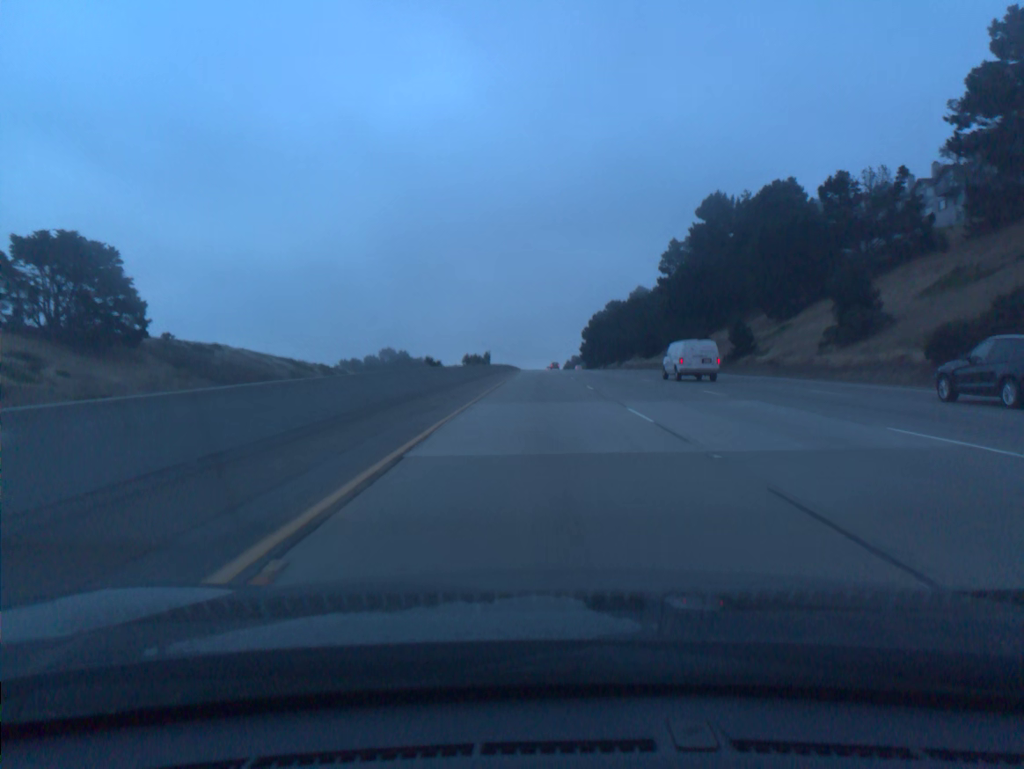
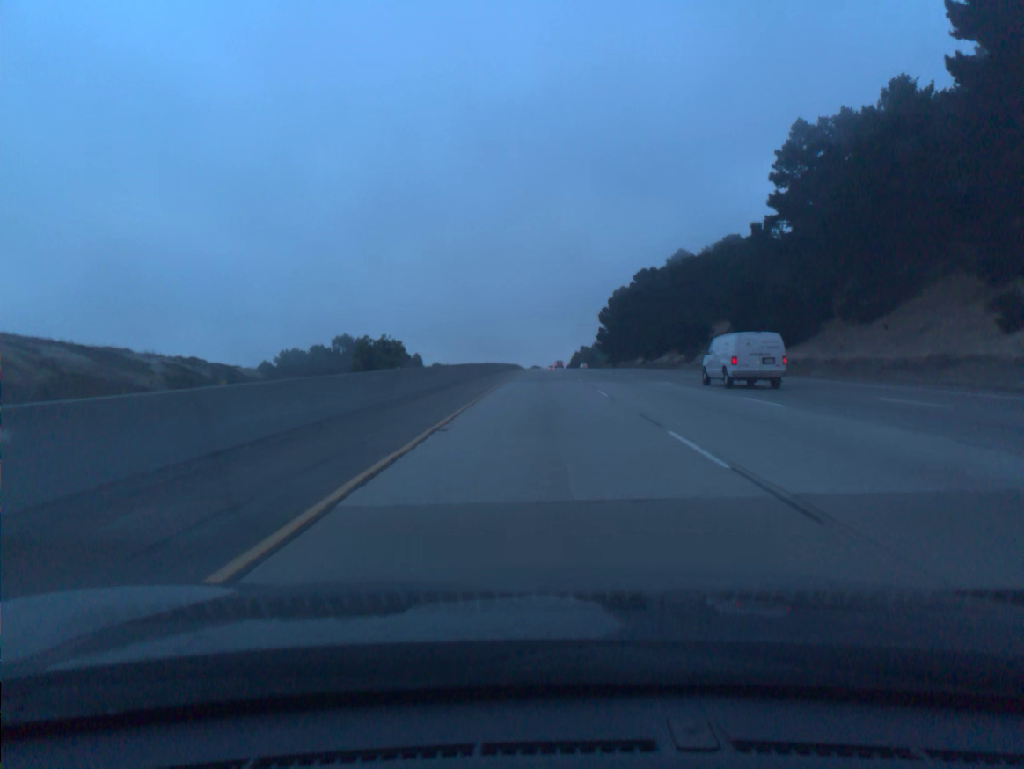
(-0.3, +78.6) m; 0°
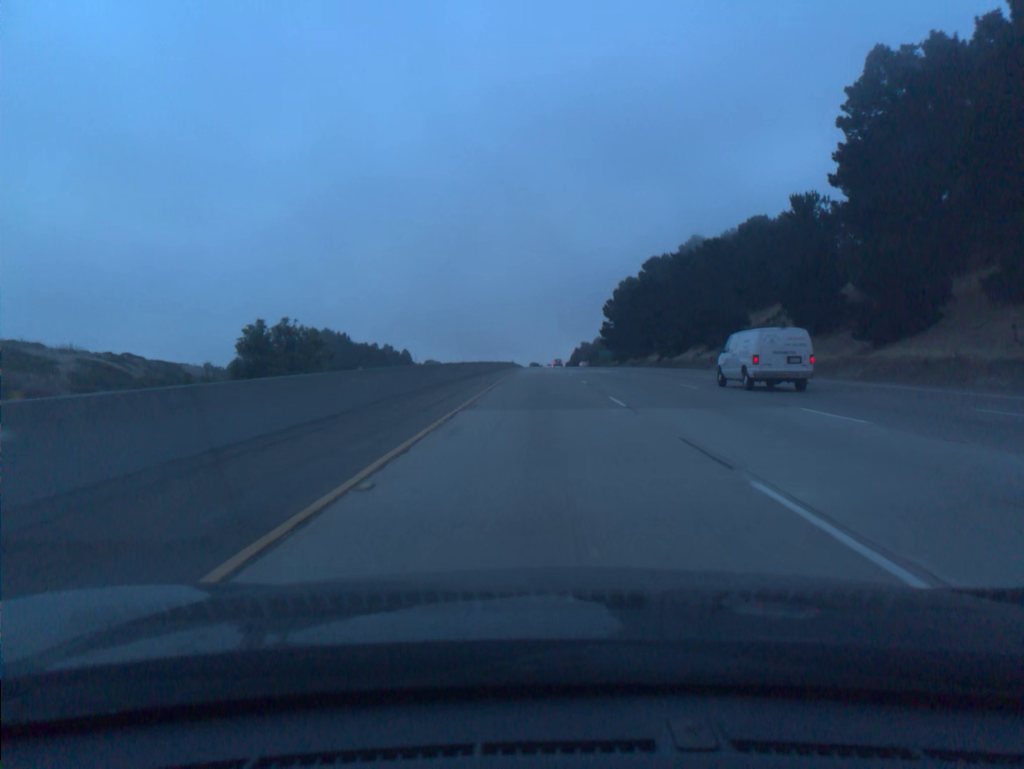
(0.0, +19.7) m; 0°
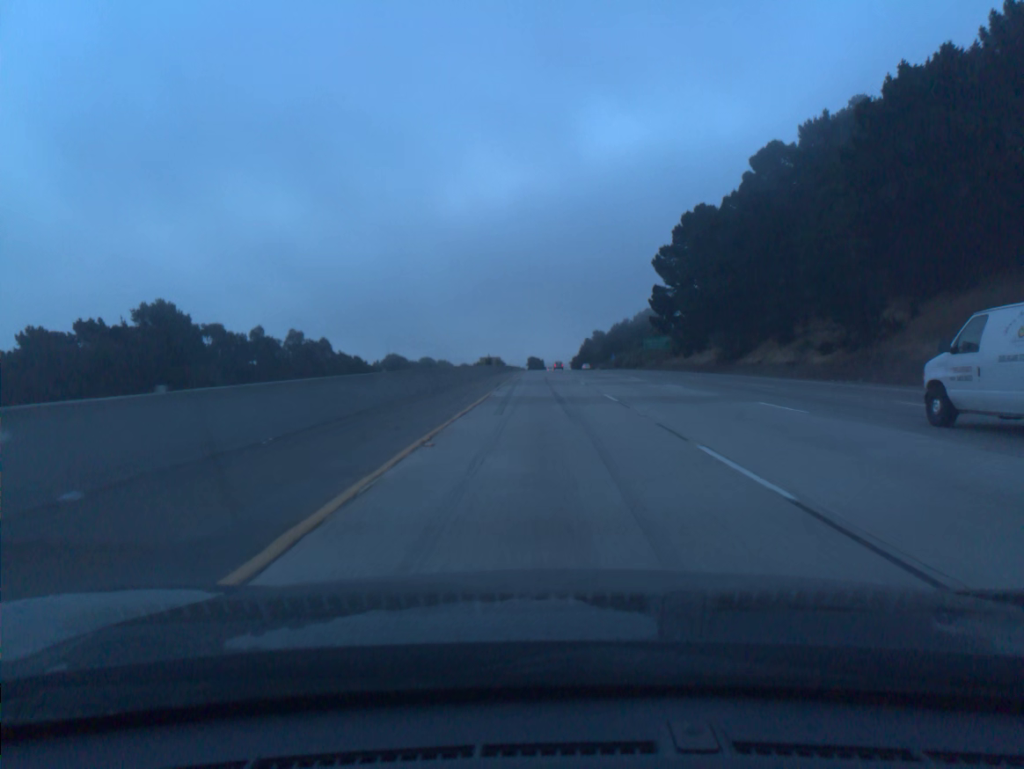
(0.0, +98.9) m; 0°
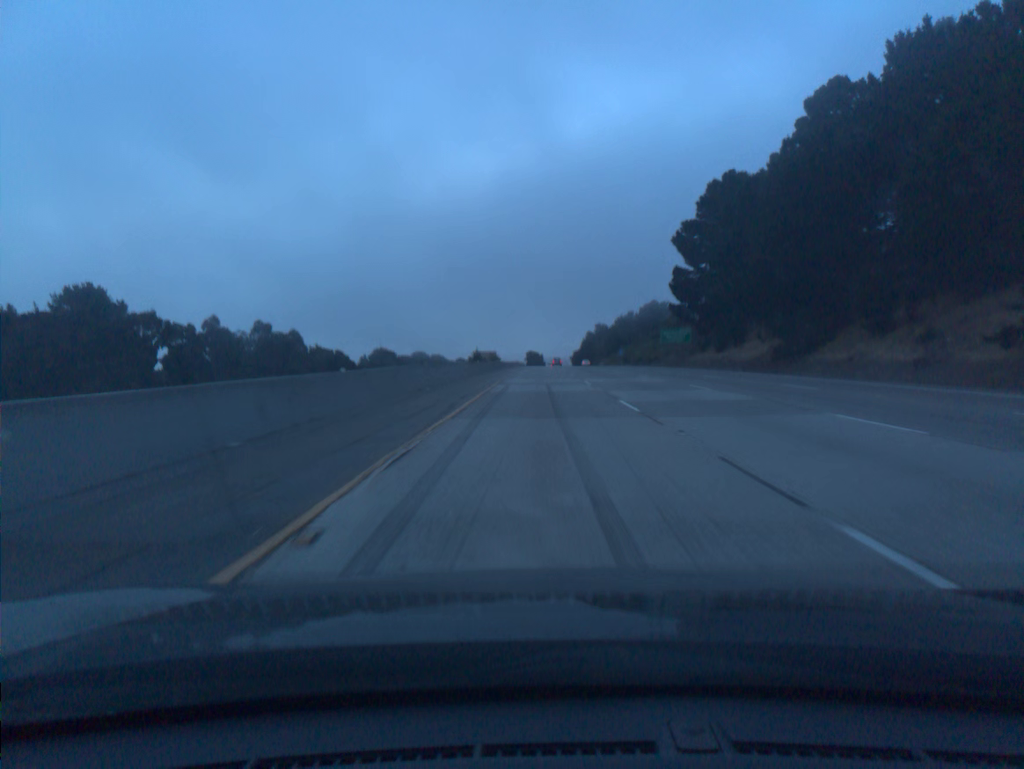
(0.0, +19.9) m; 0°
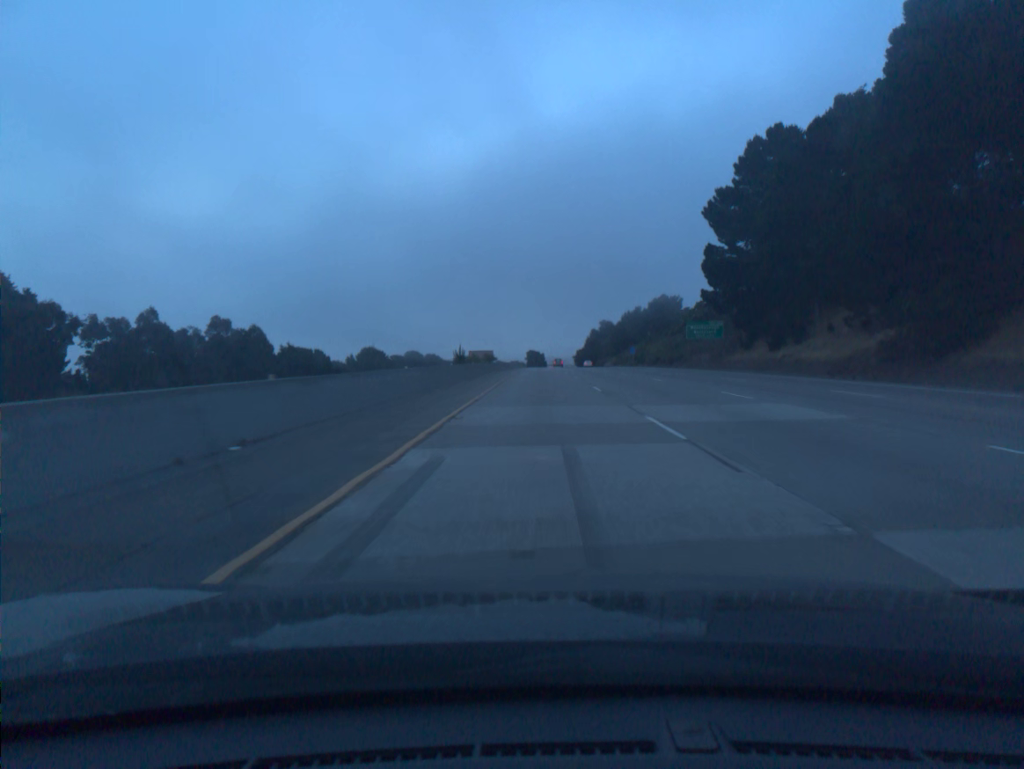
(0.0, +19.8) m; 0°
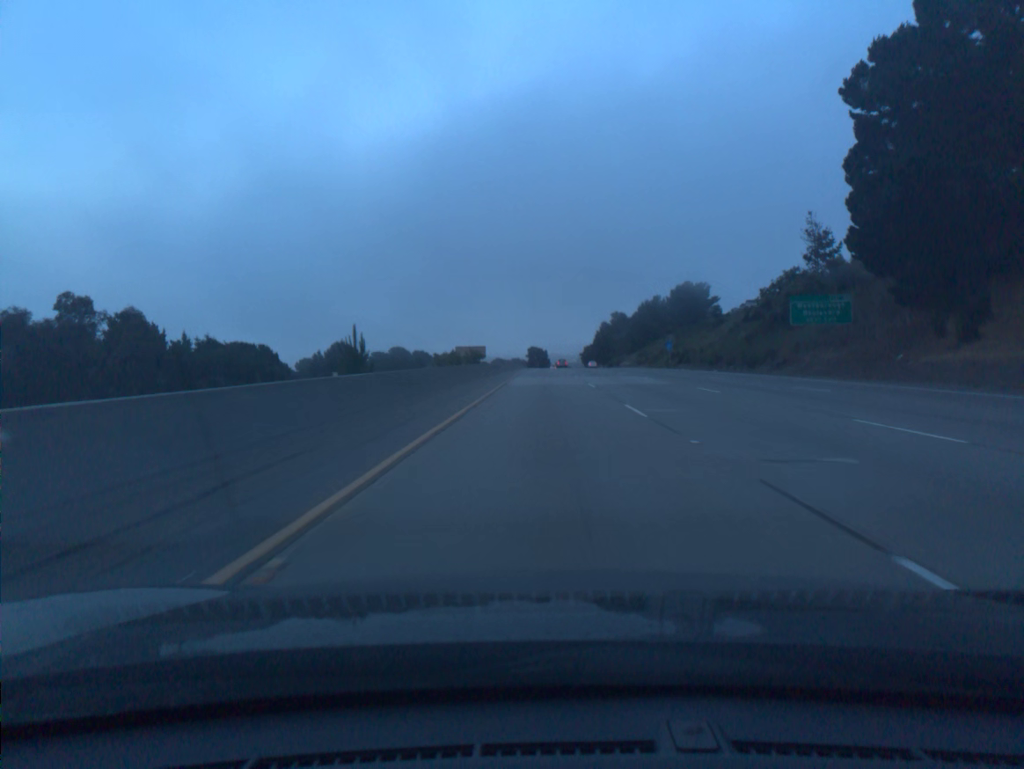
(-0.1, +39.6) m; 0°
